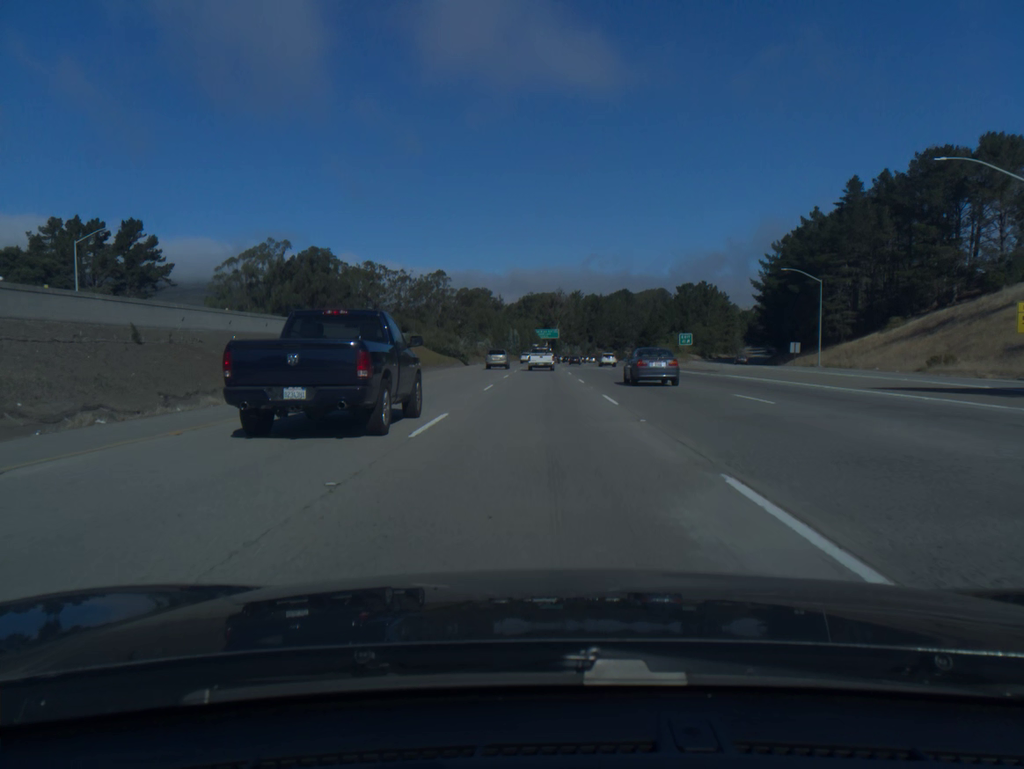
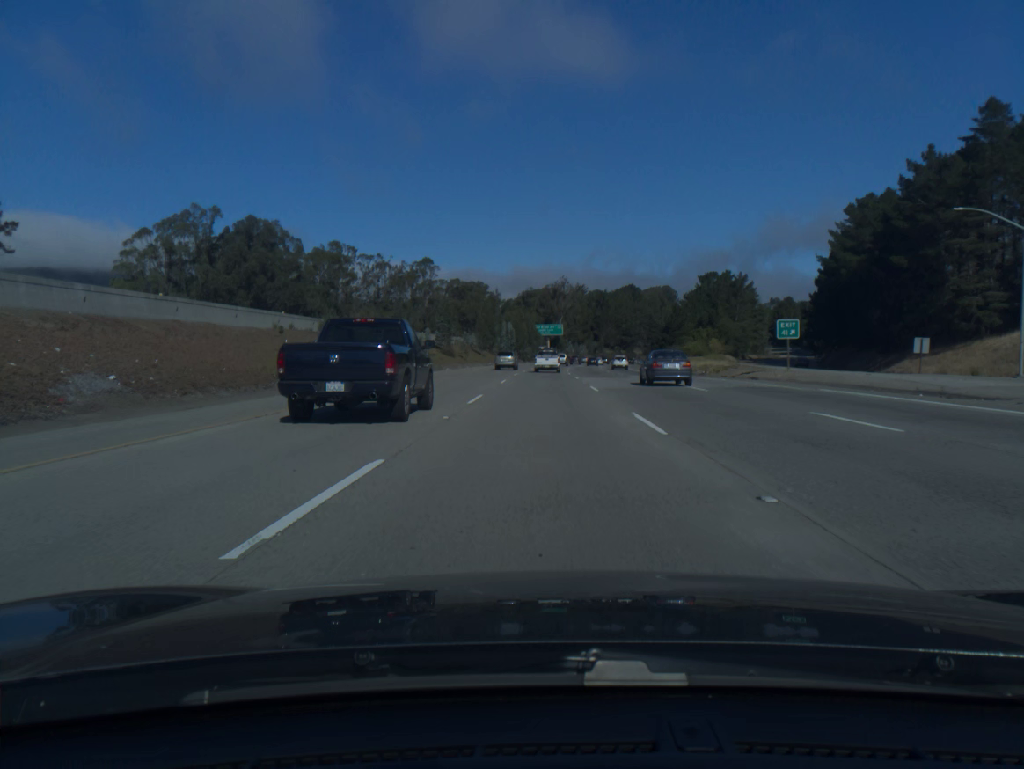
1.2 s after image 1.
(-0.1, +35.5) m; 0°
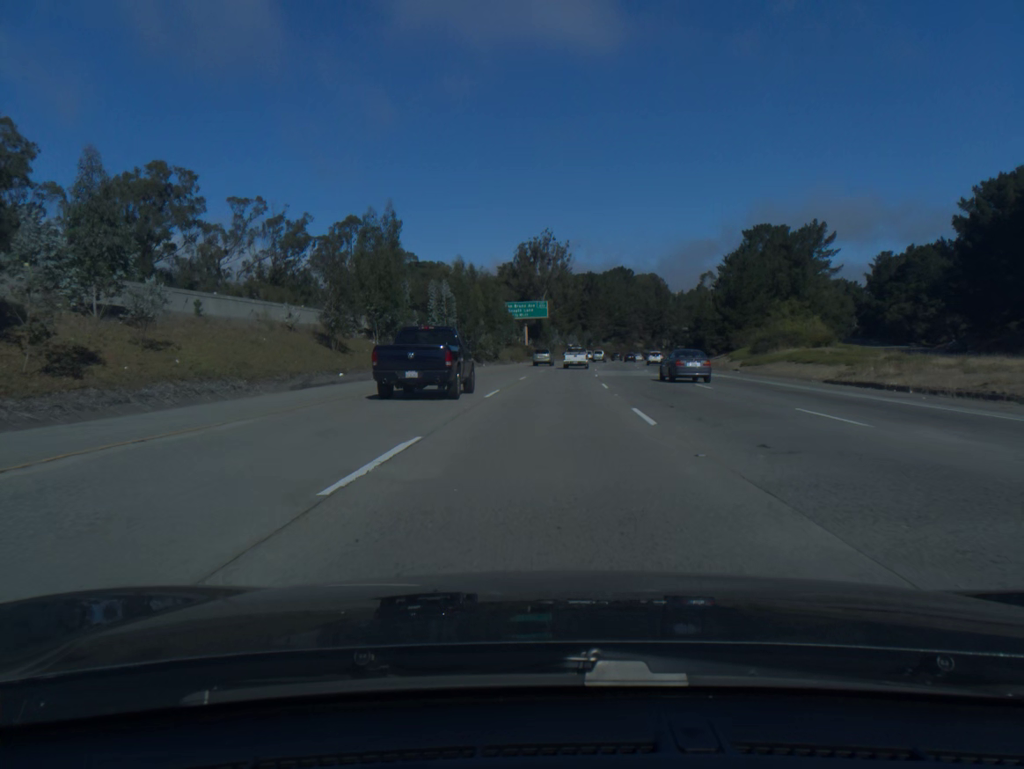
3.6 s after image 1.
(+0.6, +71.1) m; +2°
